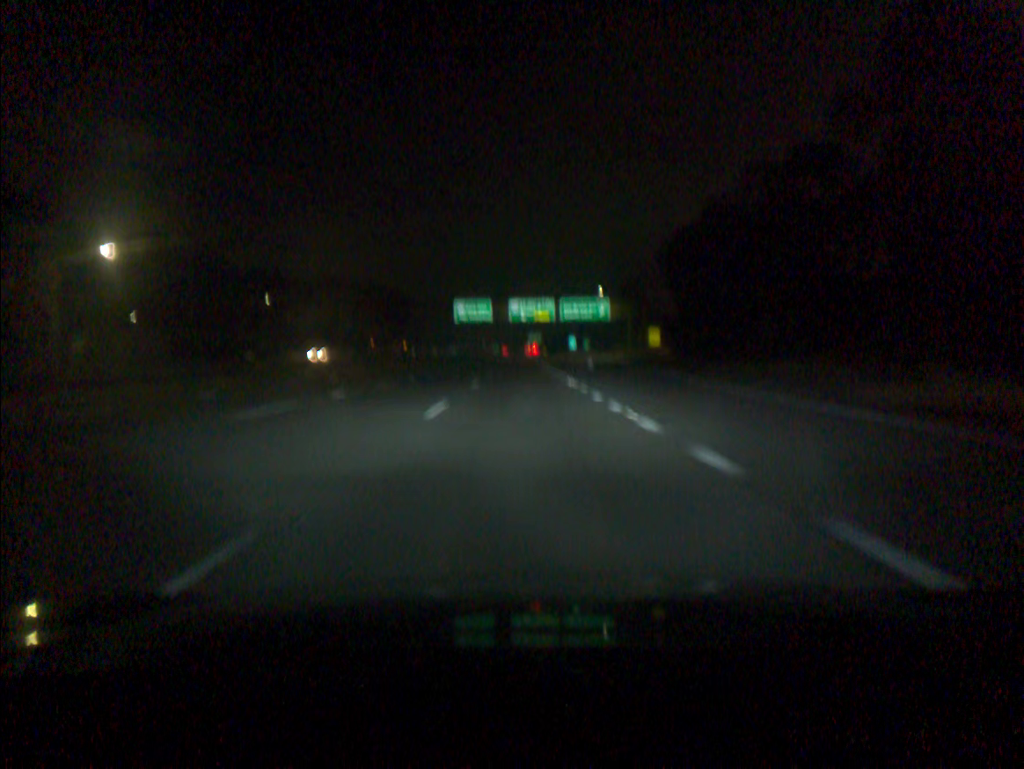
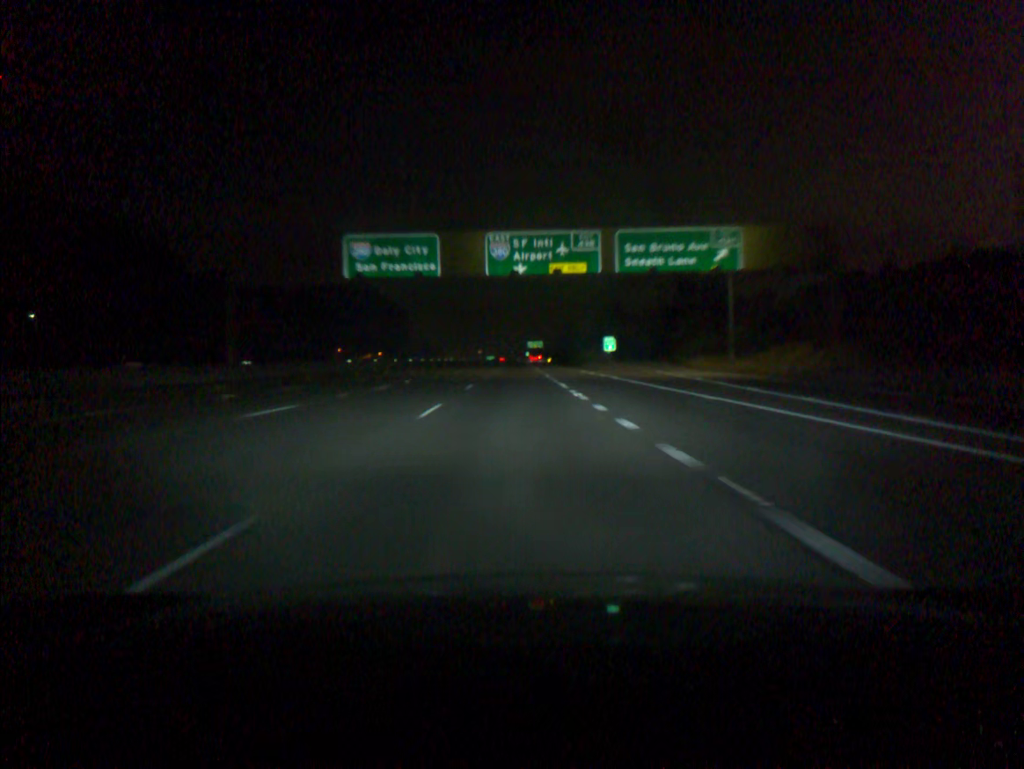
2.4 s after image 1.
(+0.3, +72.1) m; 0°
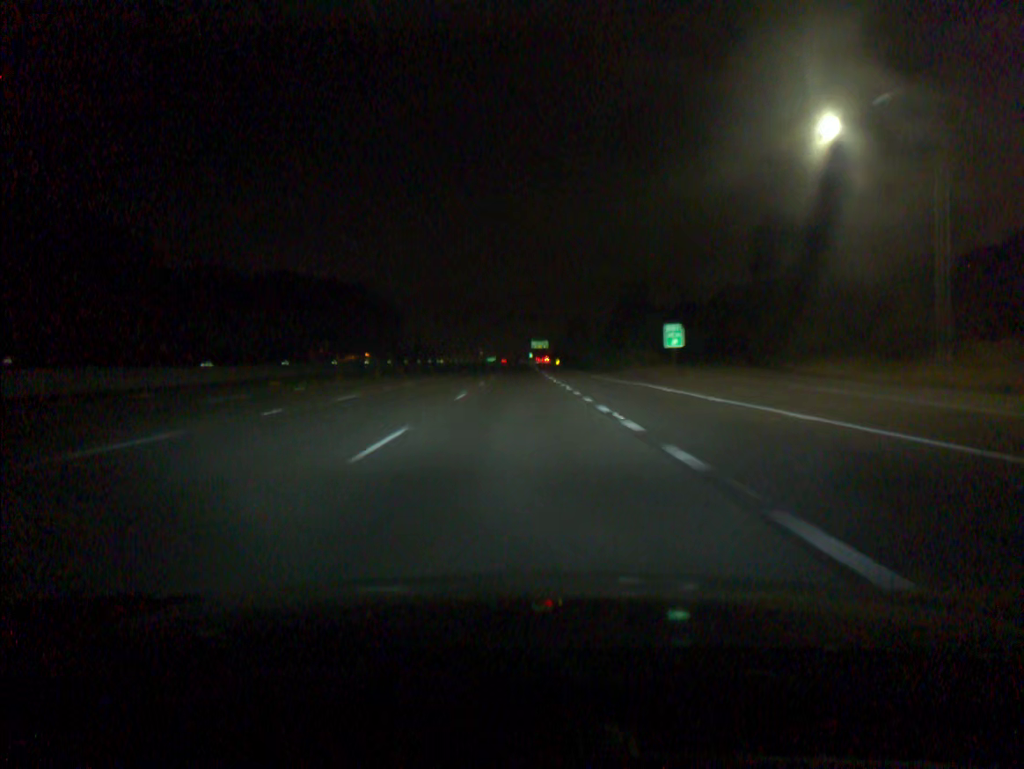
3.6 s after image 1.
(-0.1, +36.0) m; 0°
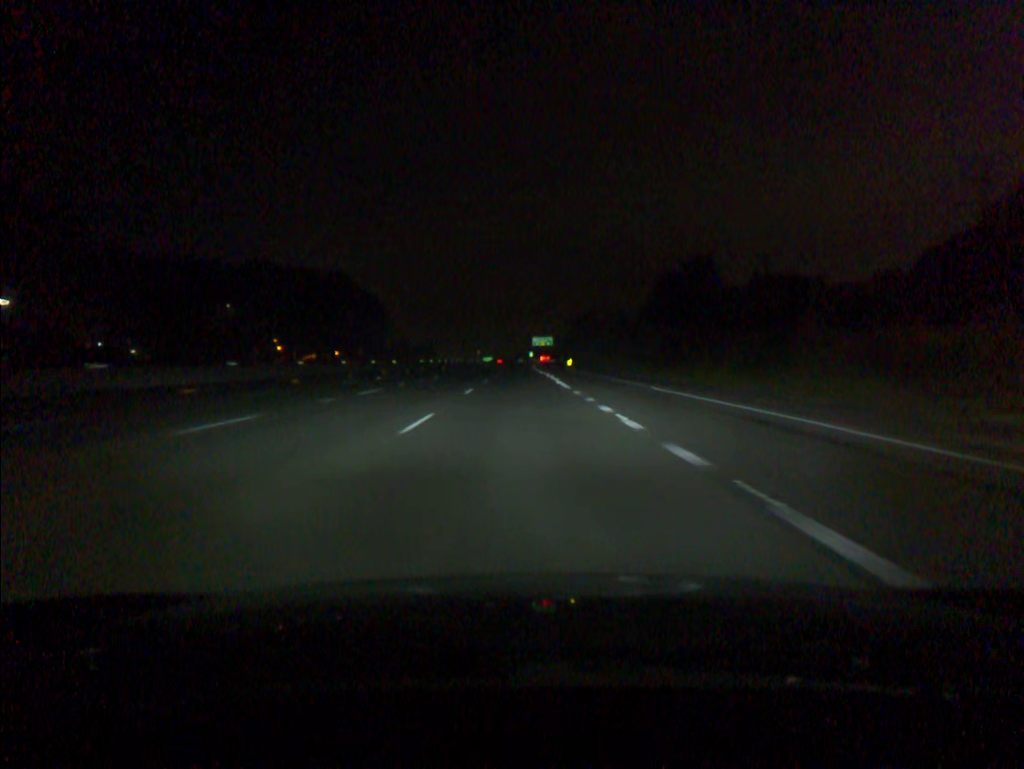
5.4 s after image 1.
(0.0, +54.5) m; 0°
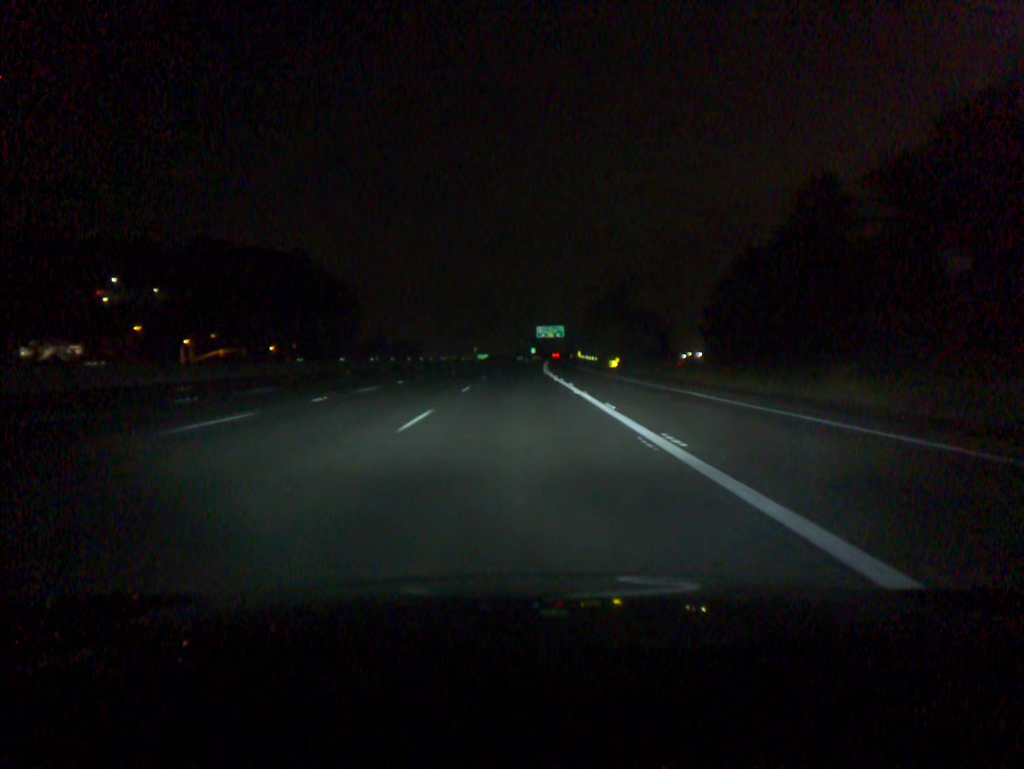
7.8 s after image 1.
(0.0, +73.1) m; 0°
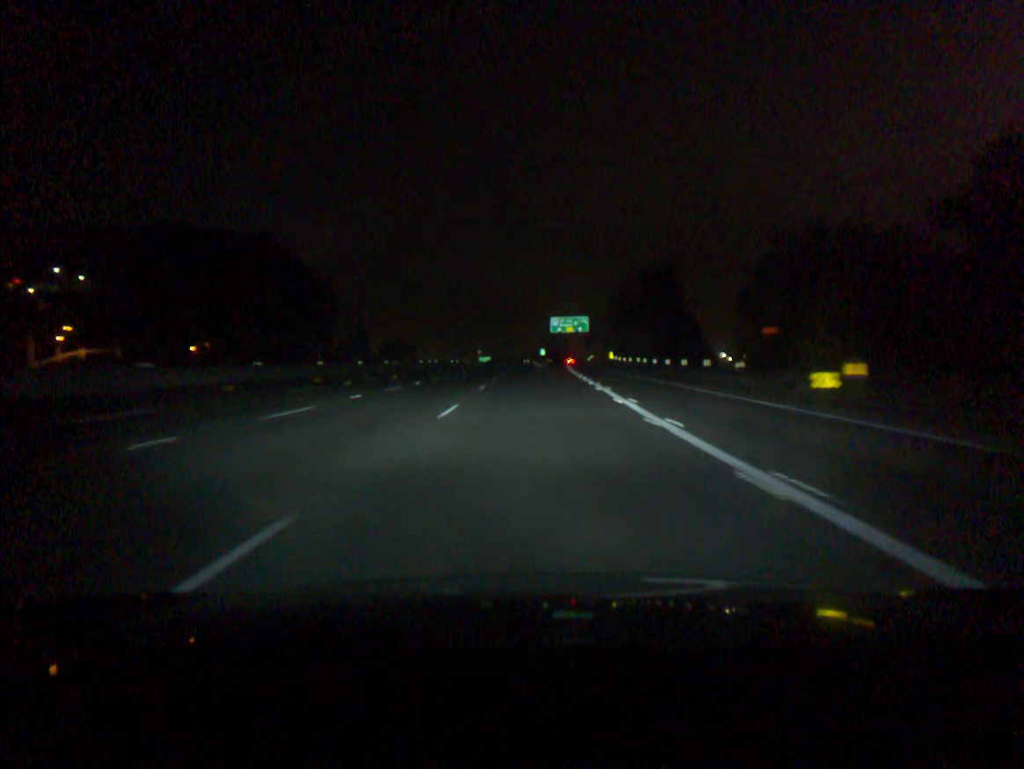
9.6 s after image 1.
(-0.2, +54.9) m; 0°
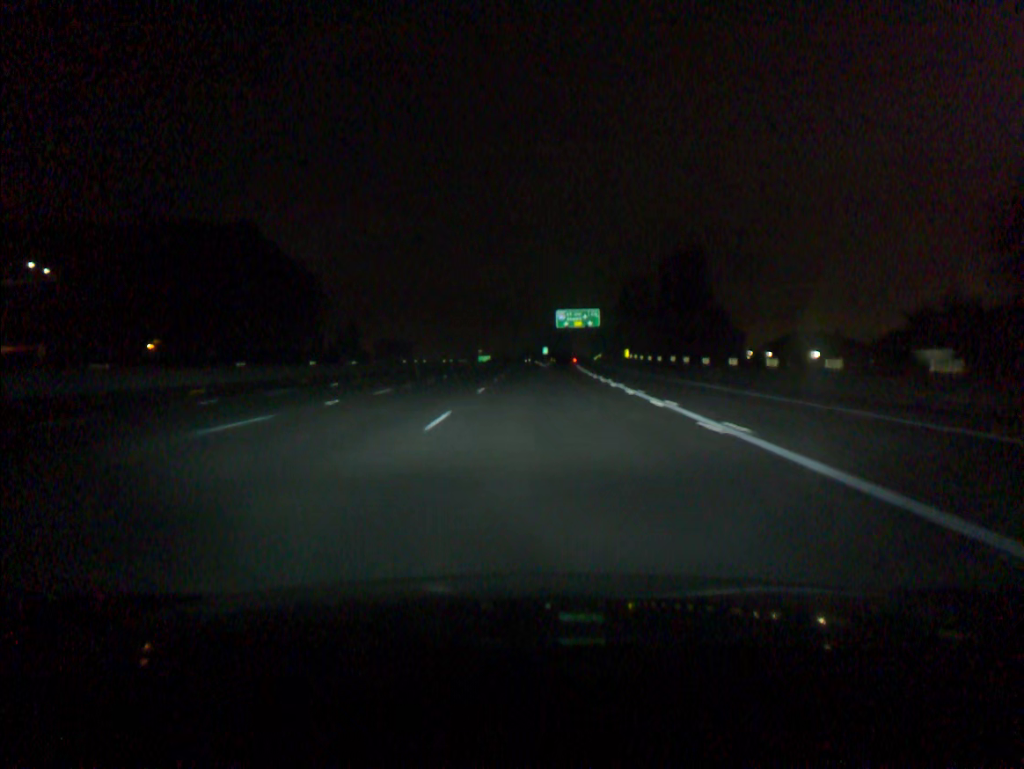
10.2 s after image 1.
(0.0, +18.3) m; 0°
